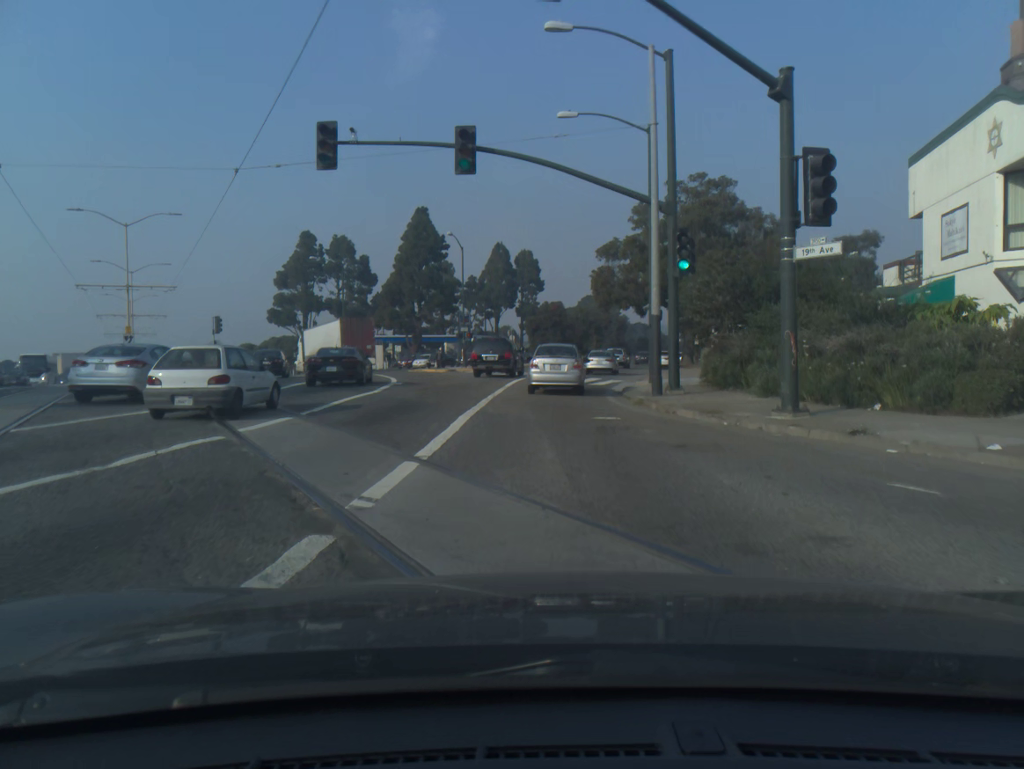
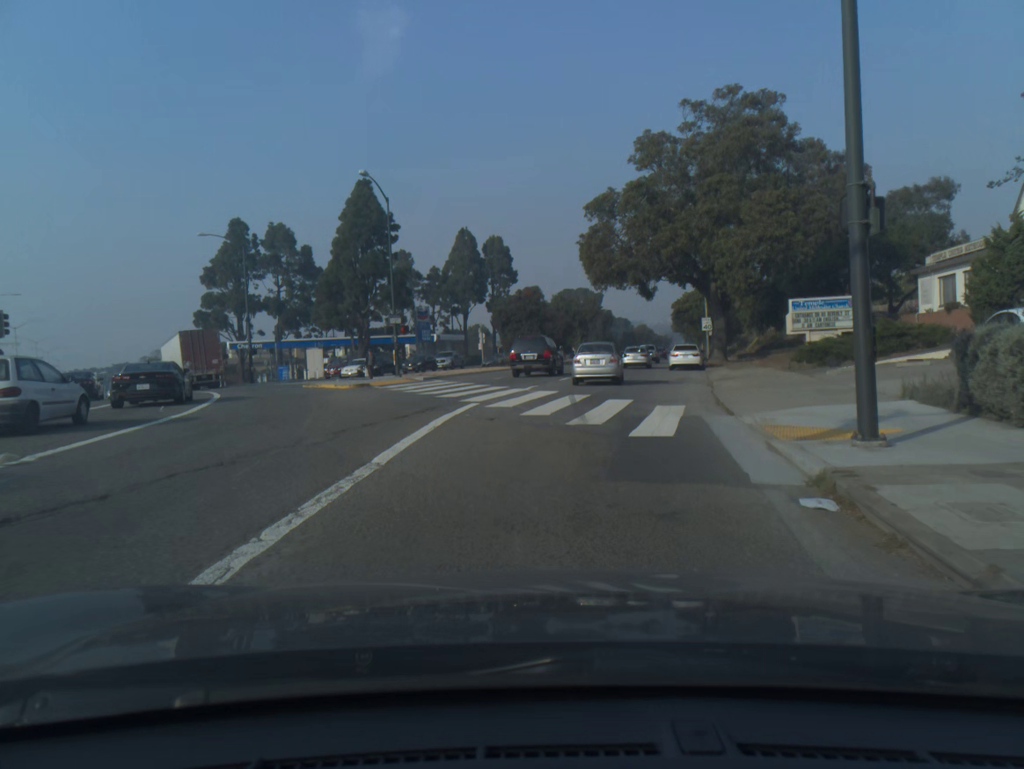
(+0.2, +20.3) m; +2°
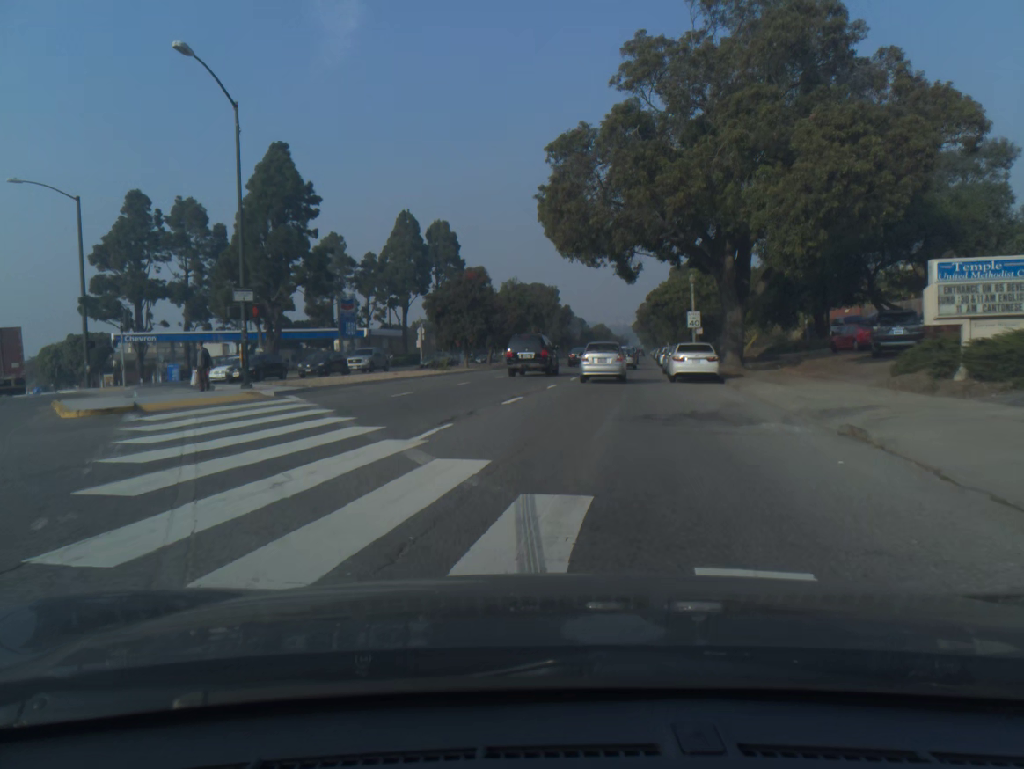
(+0.4, +14.8) m; +3°
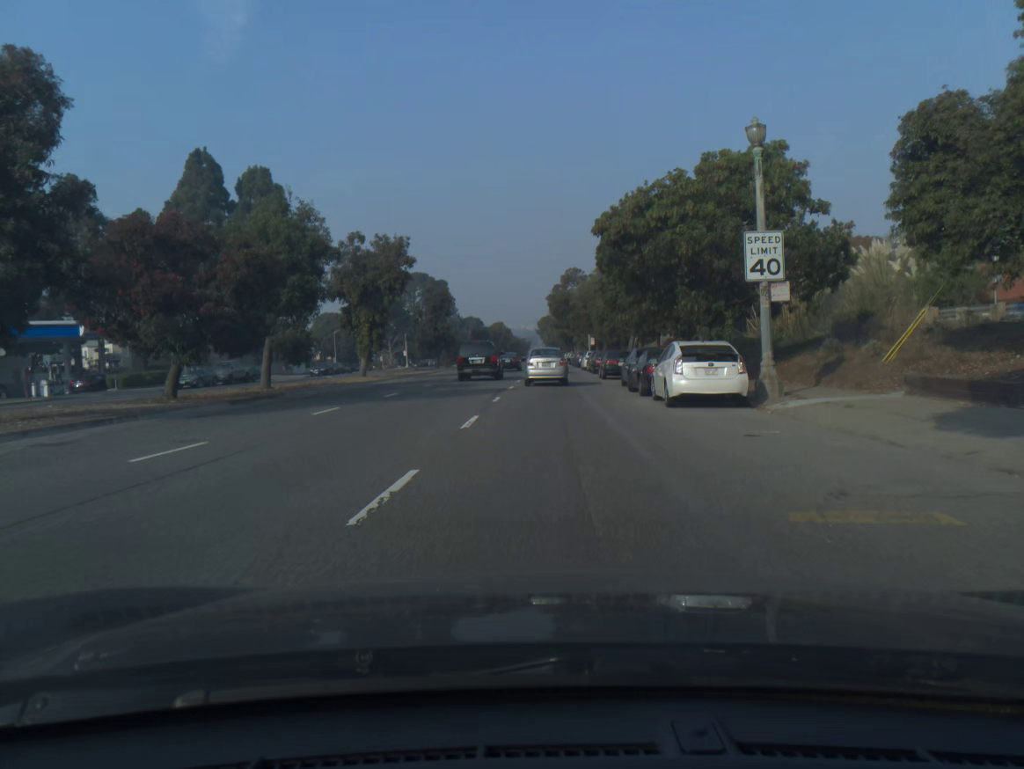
(+3.2, +40.5) m; +7°
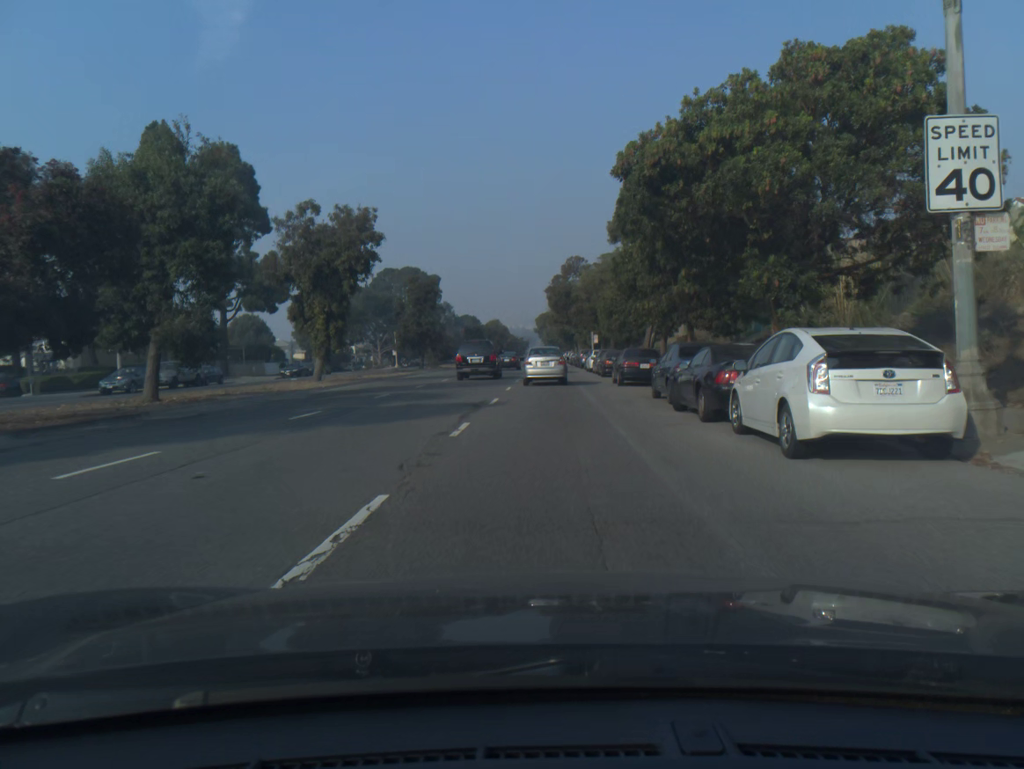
(0.0, +8.8) m; 0°
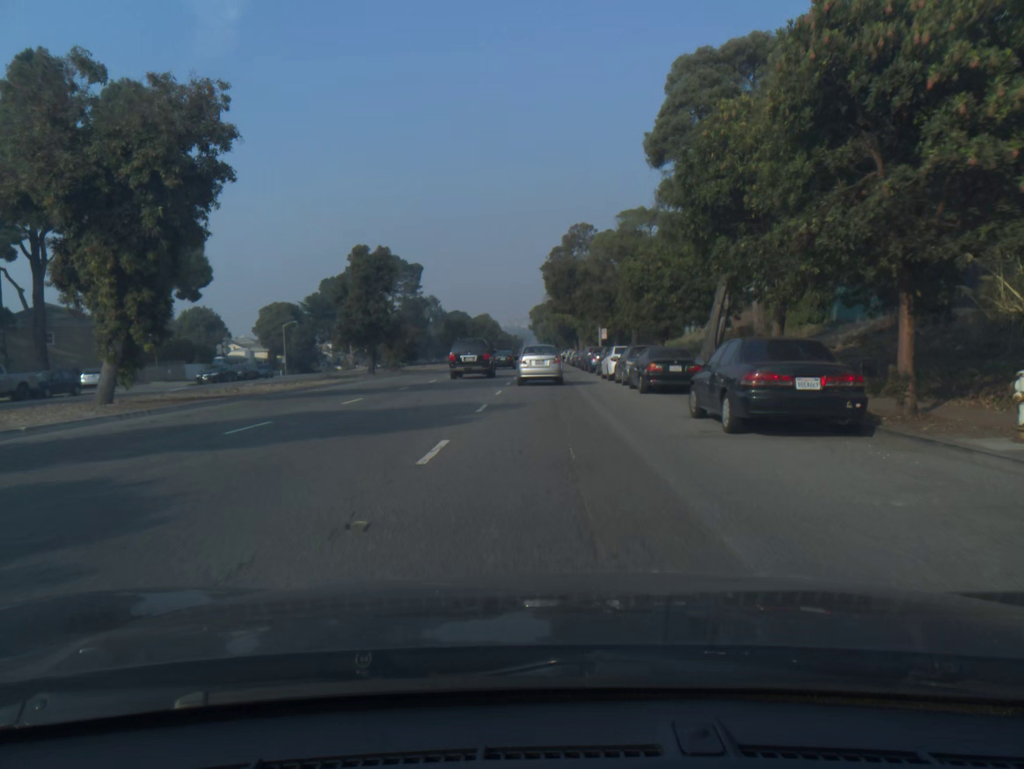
(+0.1, +17.8) m; 0°
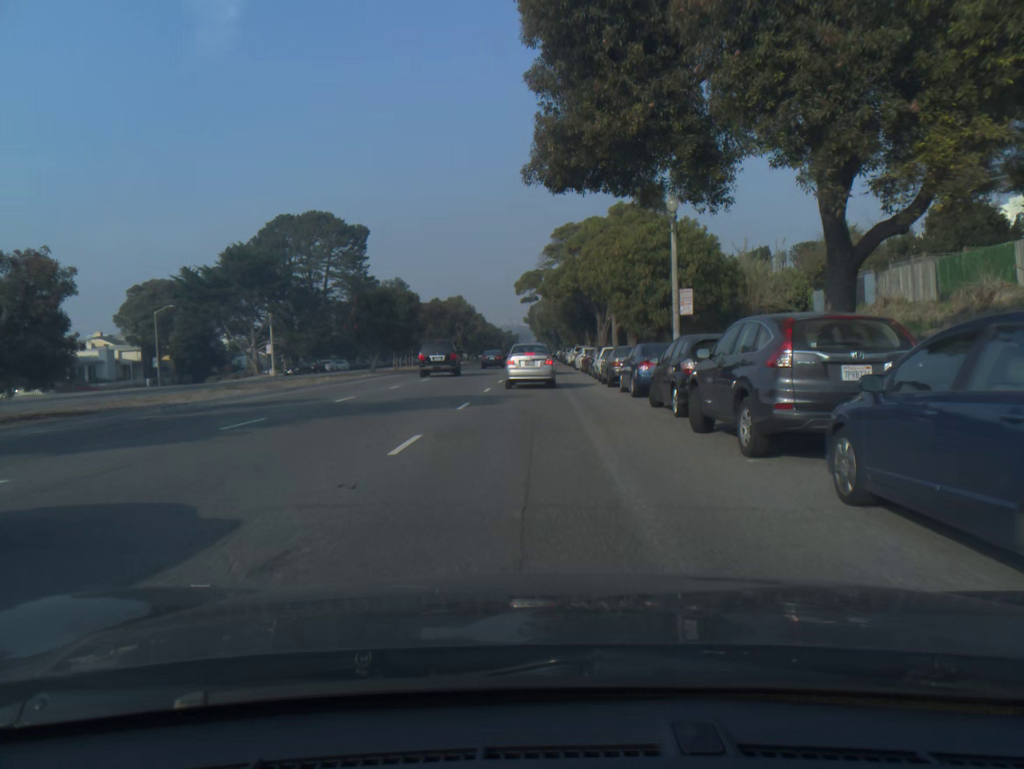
(+0.4, +42.9) m; 0°
